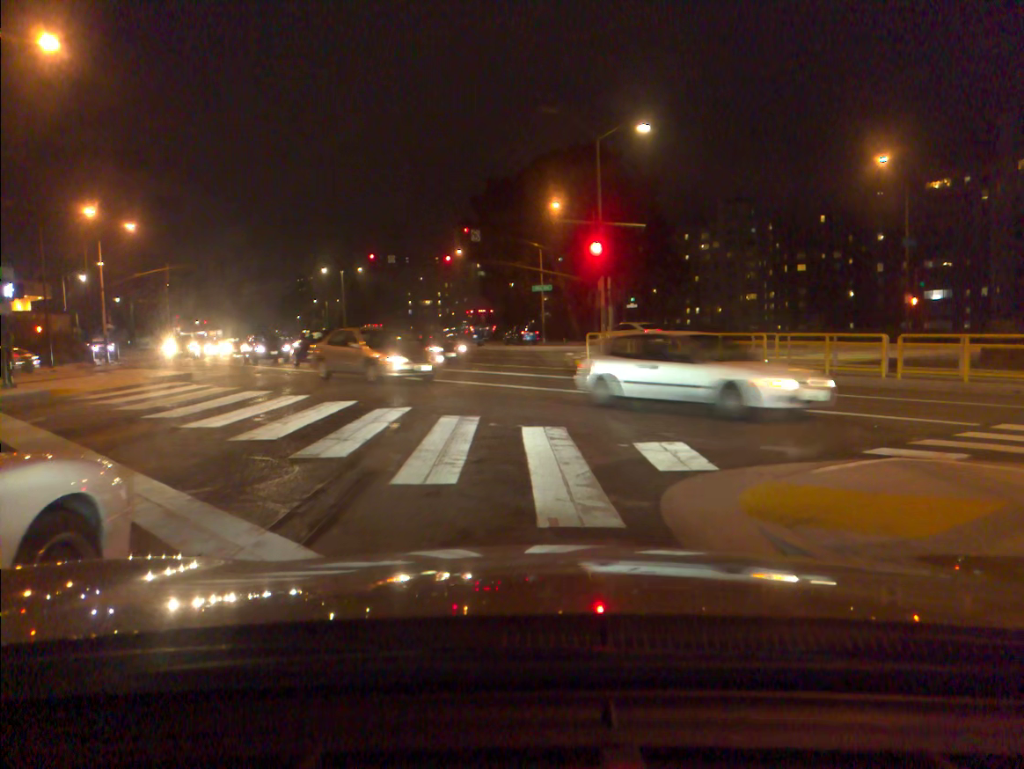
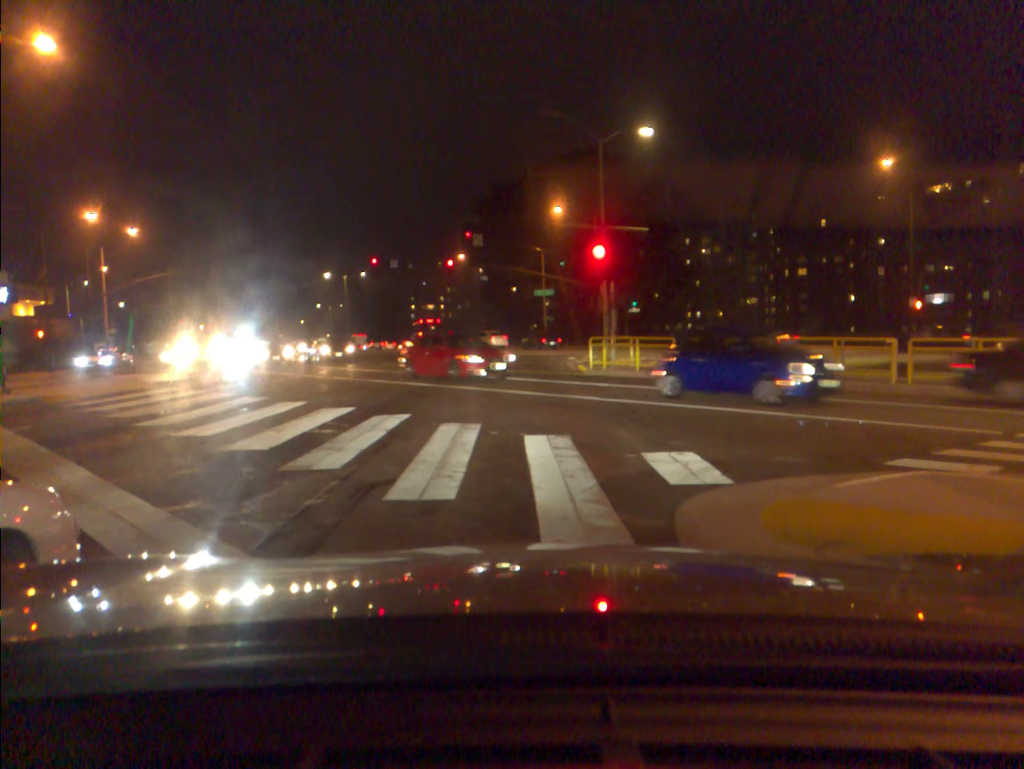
(0.0, +0.5) m; 0°
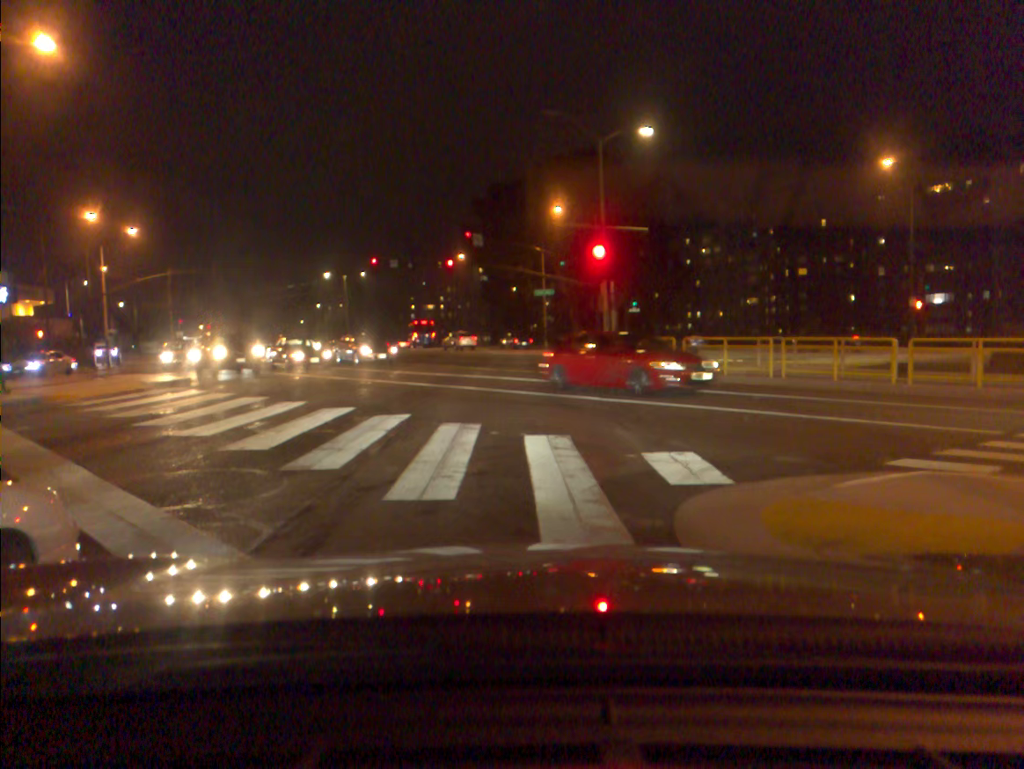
(0.0, 0.0) m; 0°
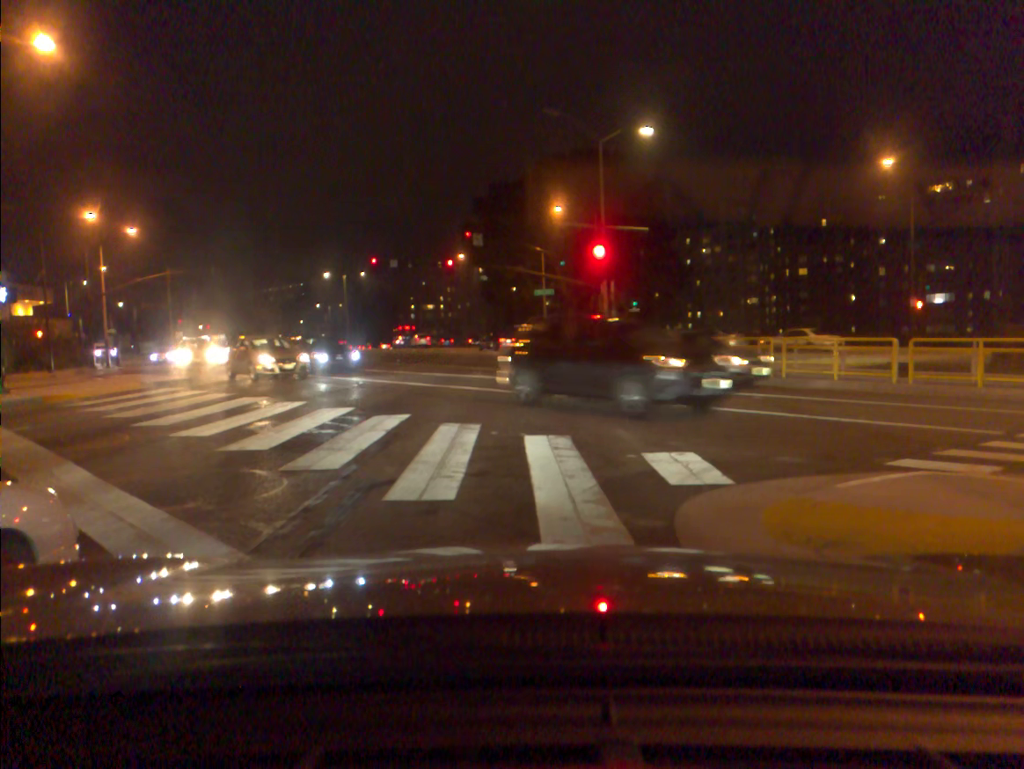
(0.0, 0.0) m; 0°
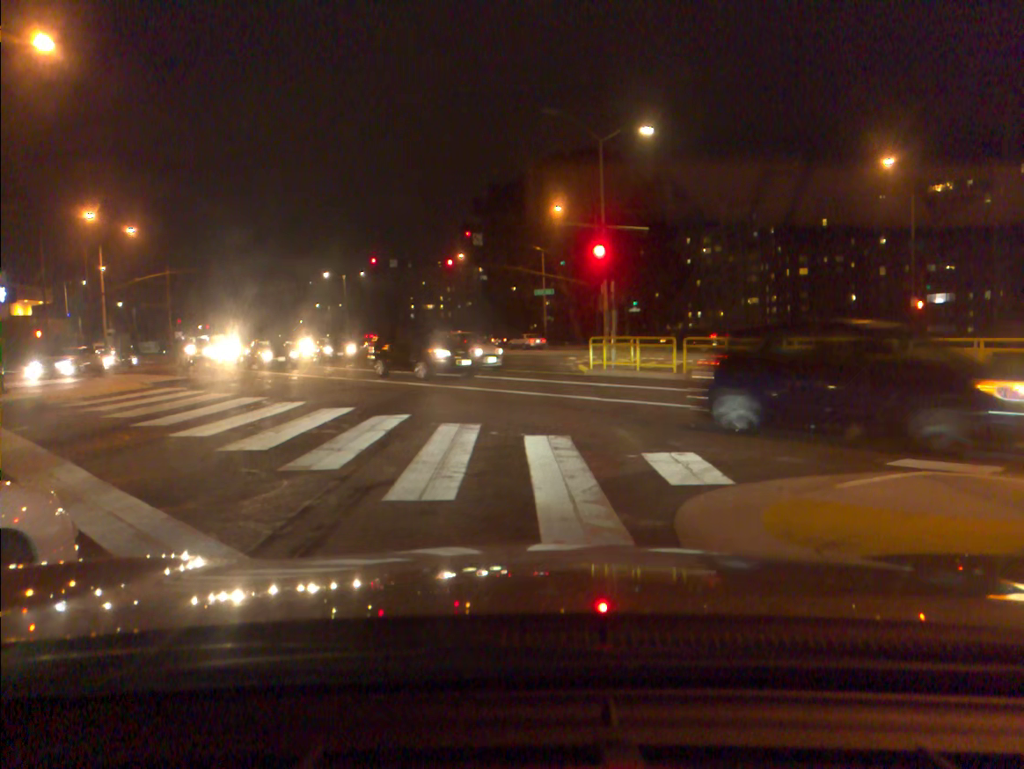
(0.0, 0.0) m; 0°
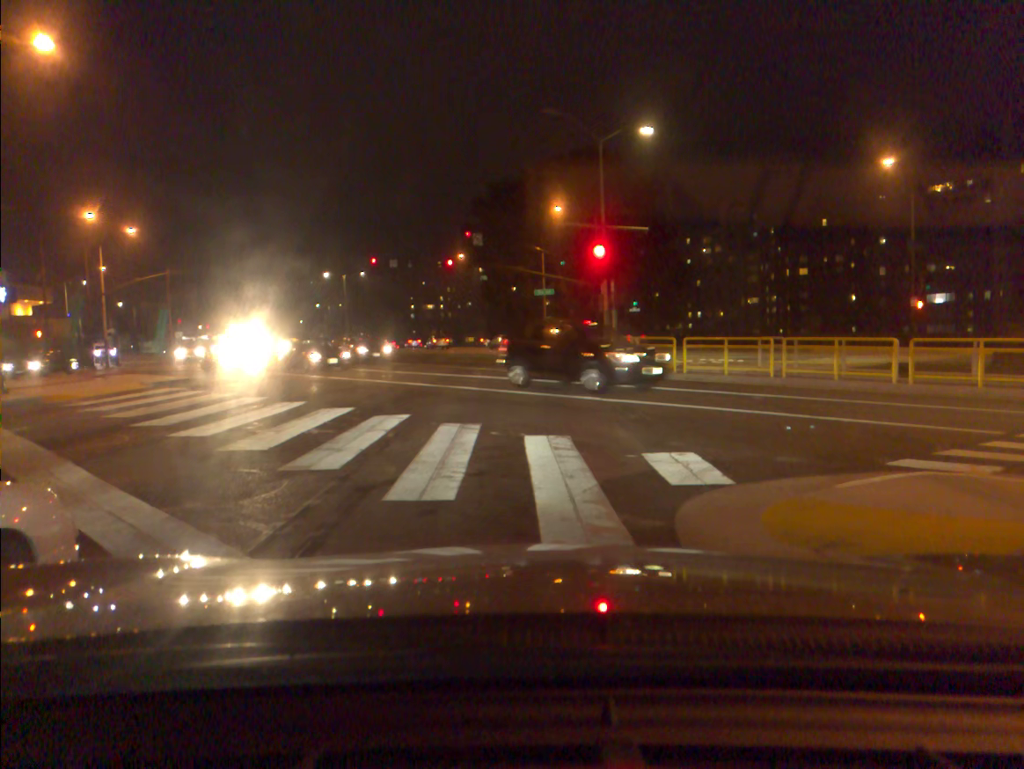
(0.0, 0.0) m; 0°
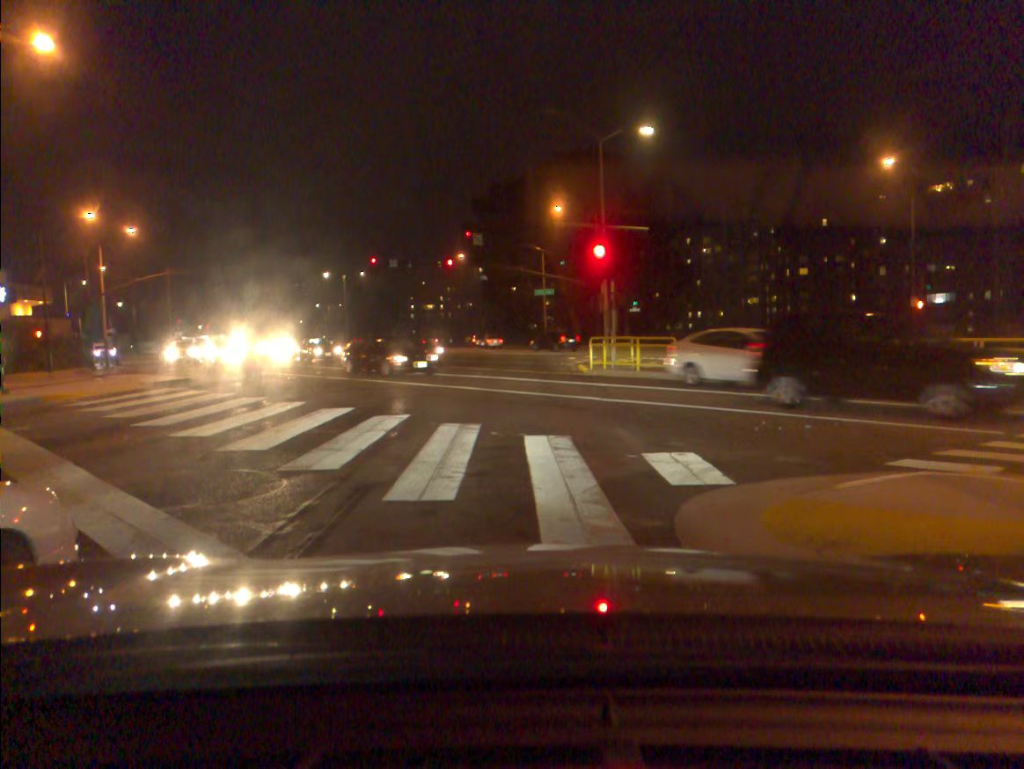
(0.0, 0.0) m; 0°
